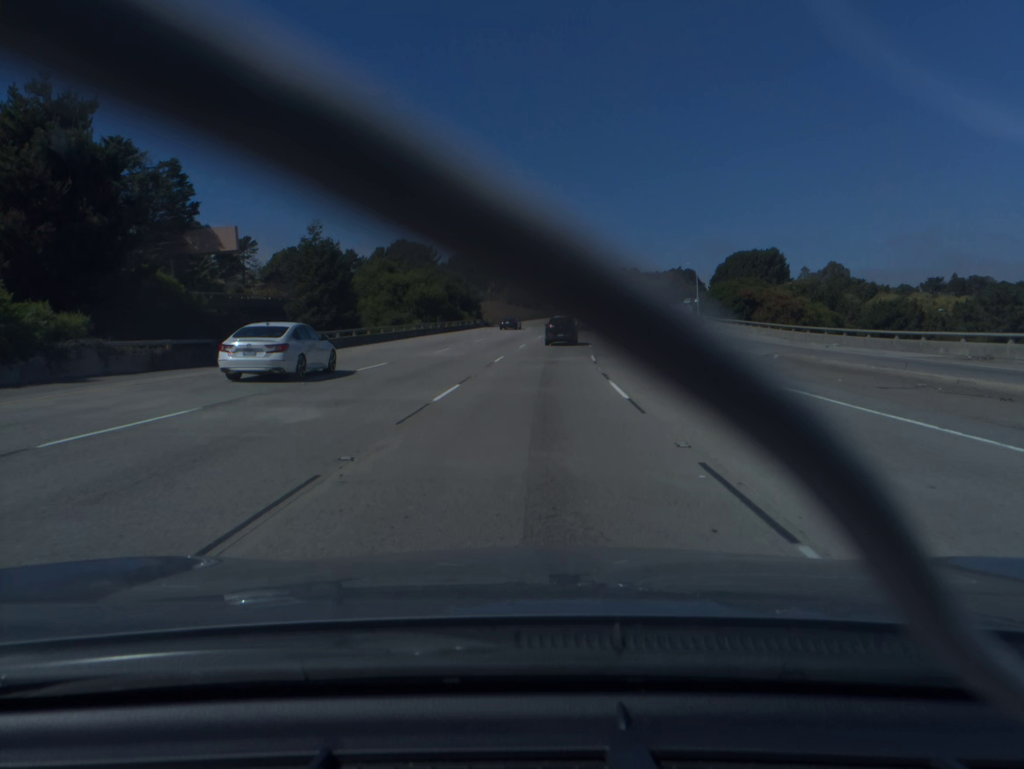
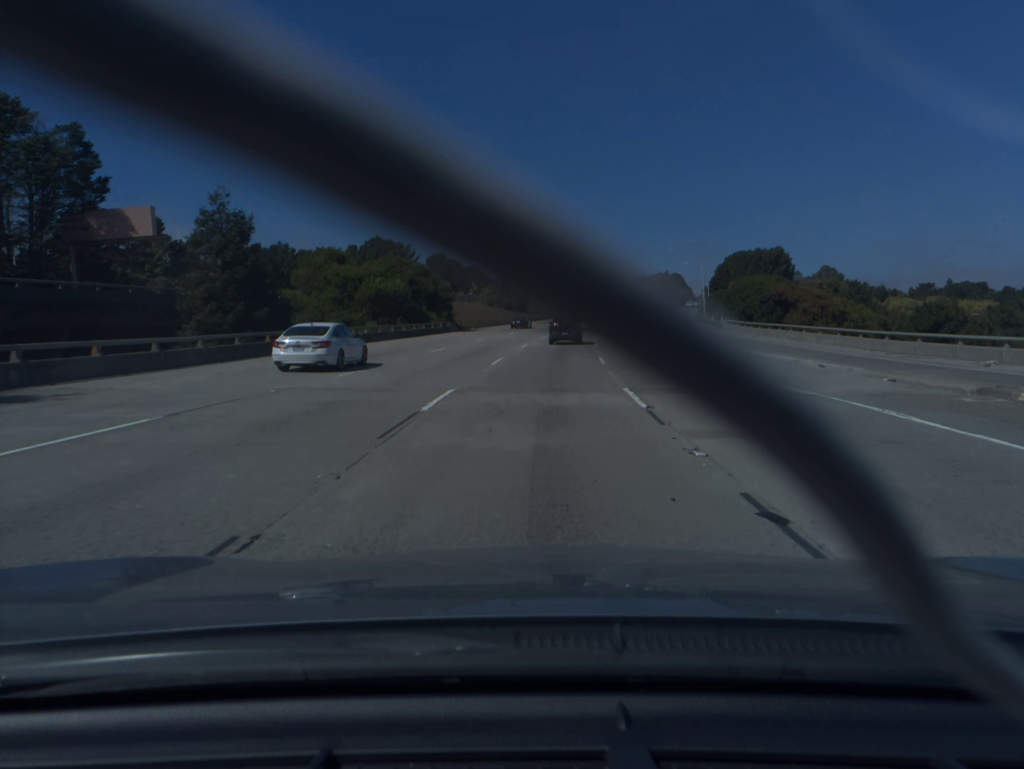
(+0.1, +16.2) m; +1°
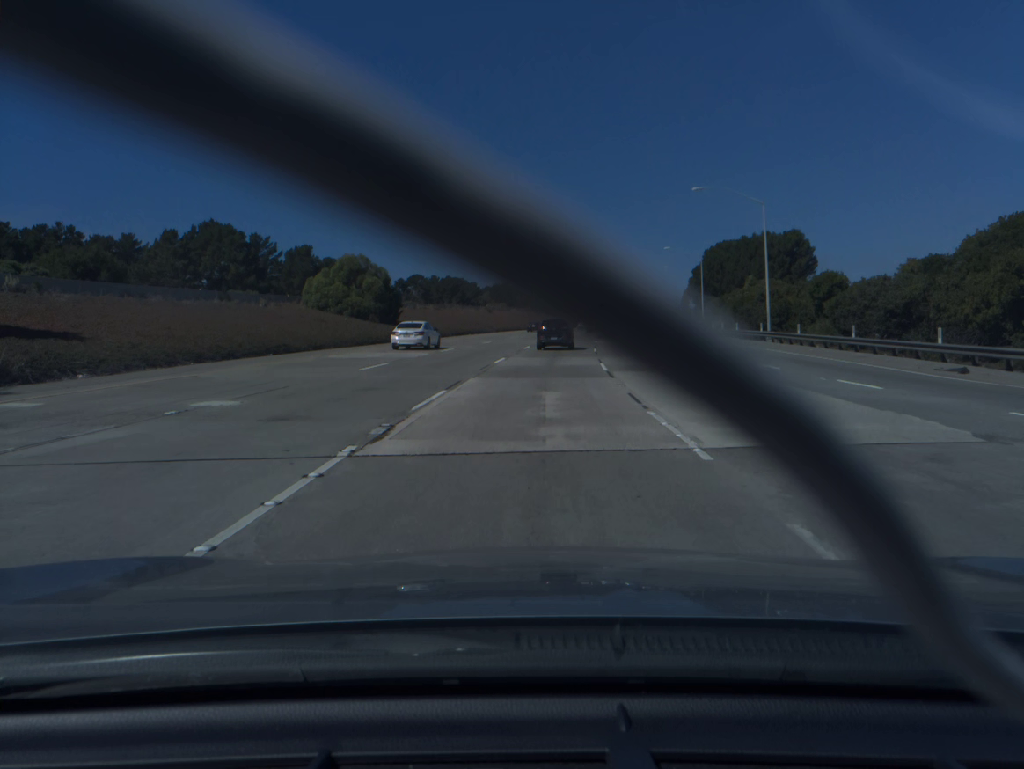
(+3.5, +62.2) m; +6°
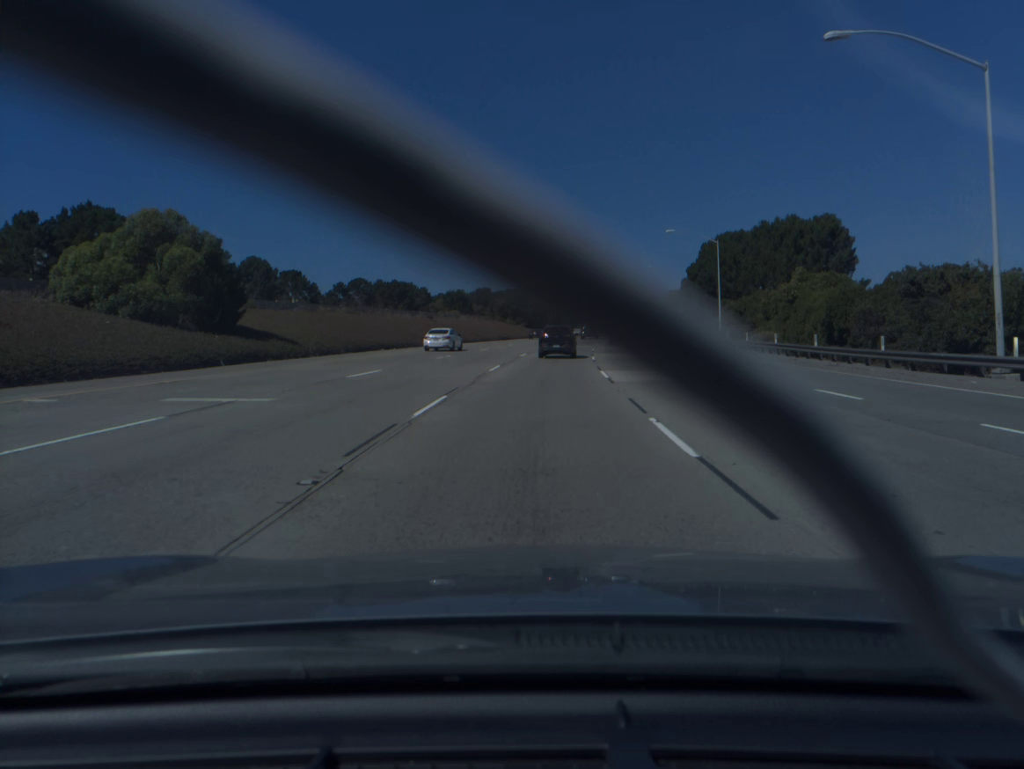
(+0.7, +29.8) m; +3°
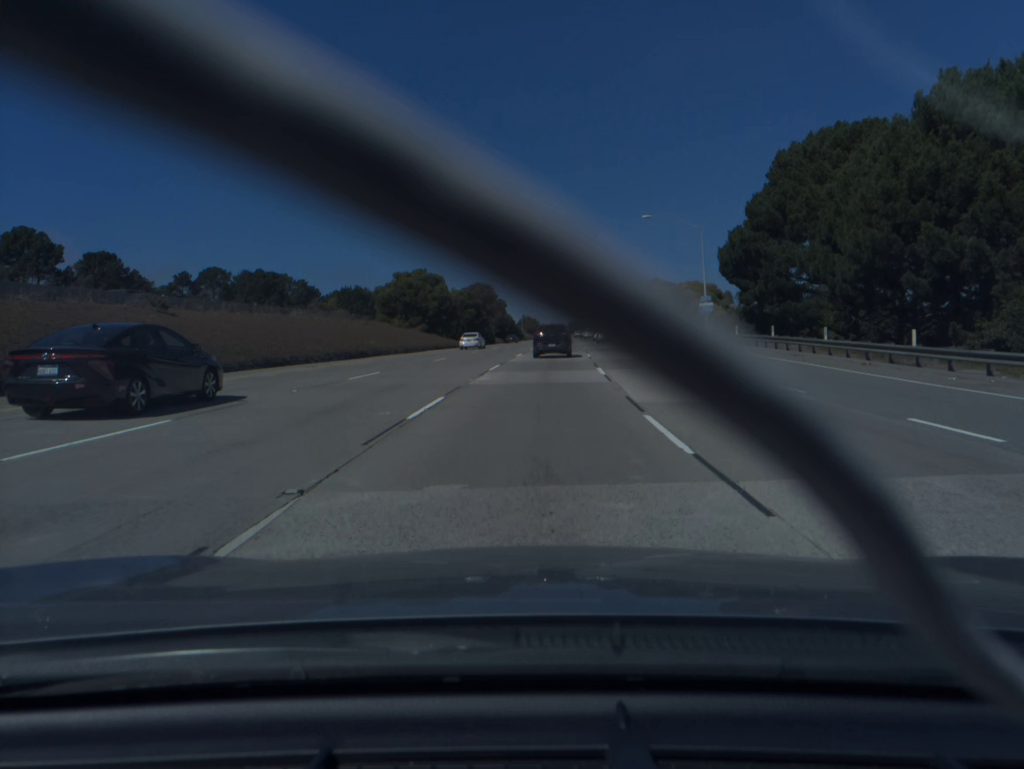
(+2.8, +58.0) m; +5°
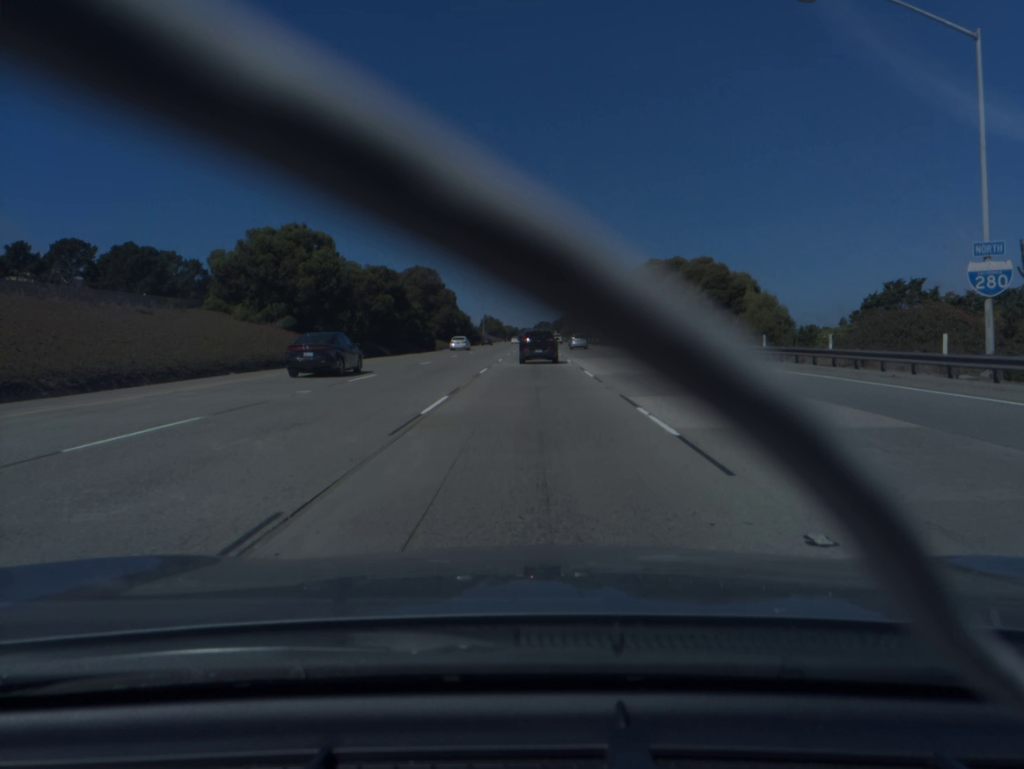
(+1.1, +42.4) m; +2°
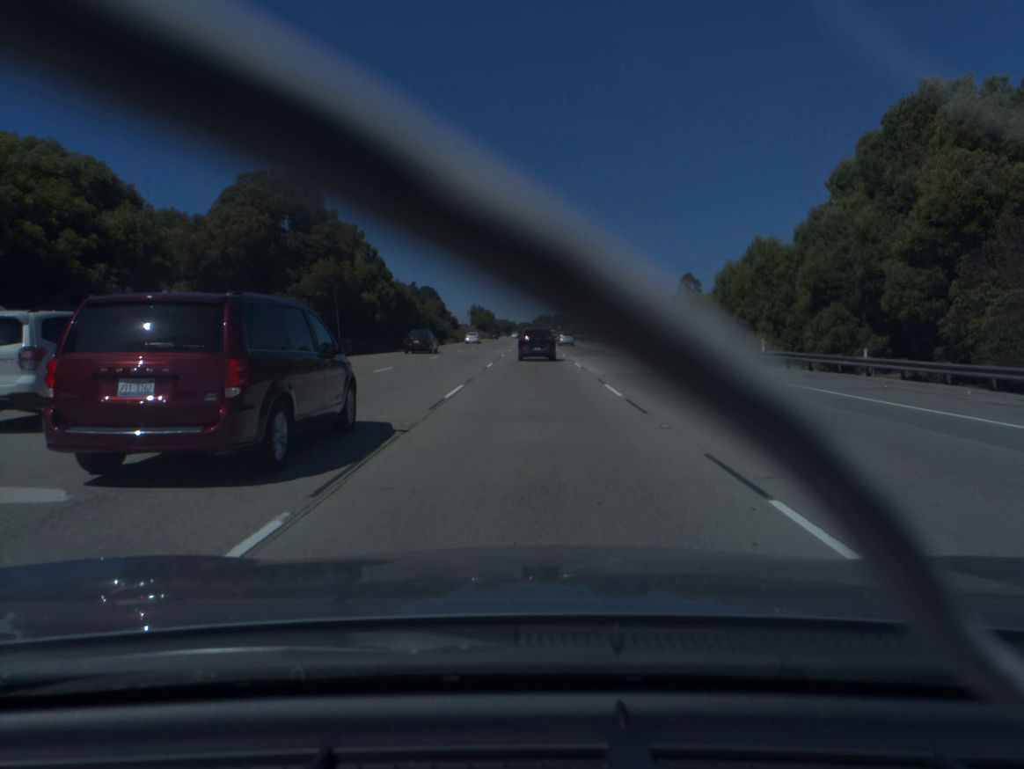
(+0.2, +69.7) m; 0°
